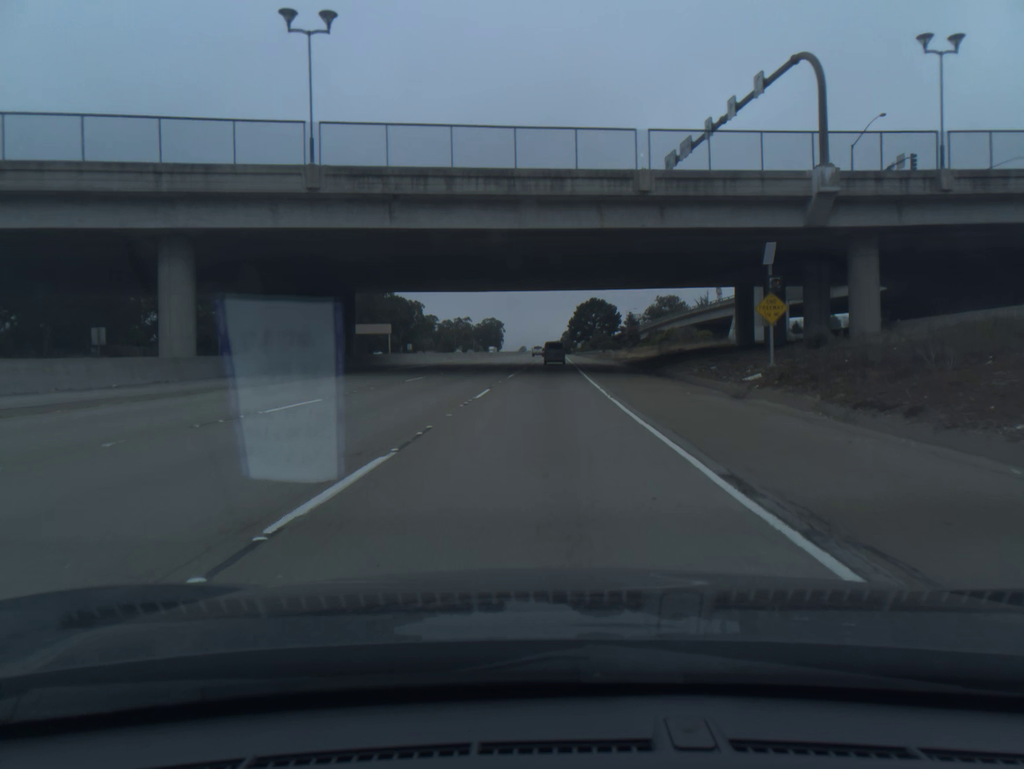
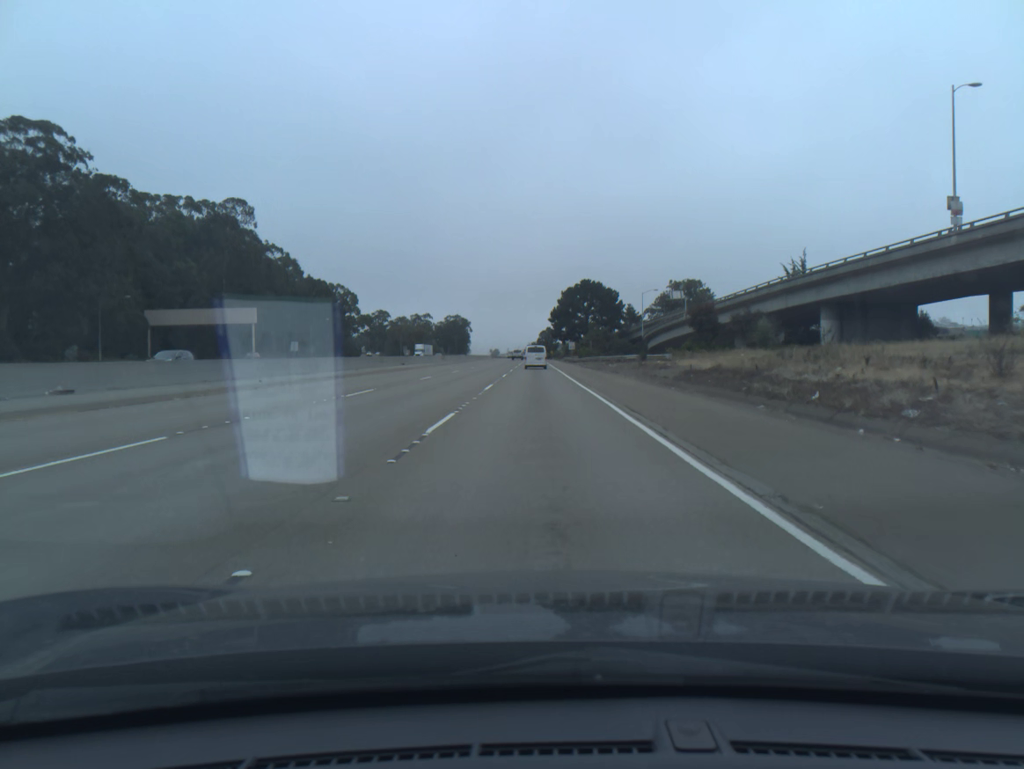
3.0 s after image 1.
(+1.7, +80.6) m; +2°
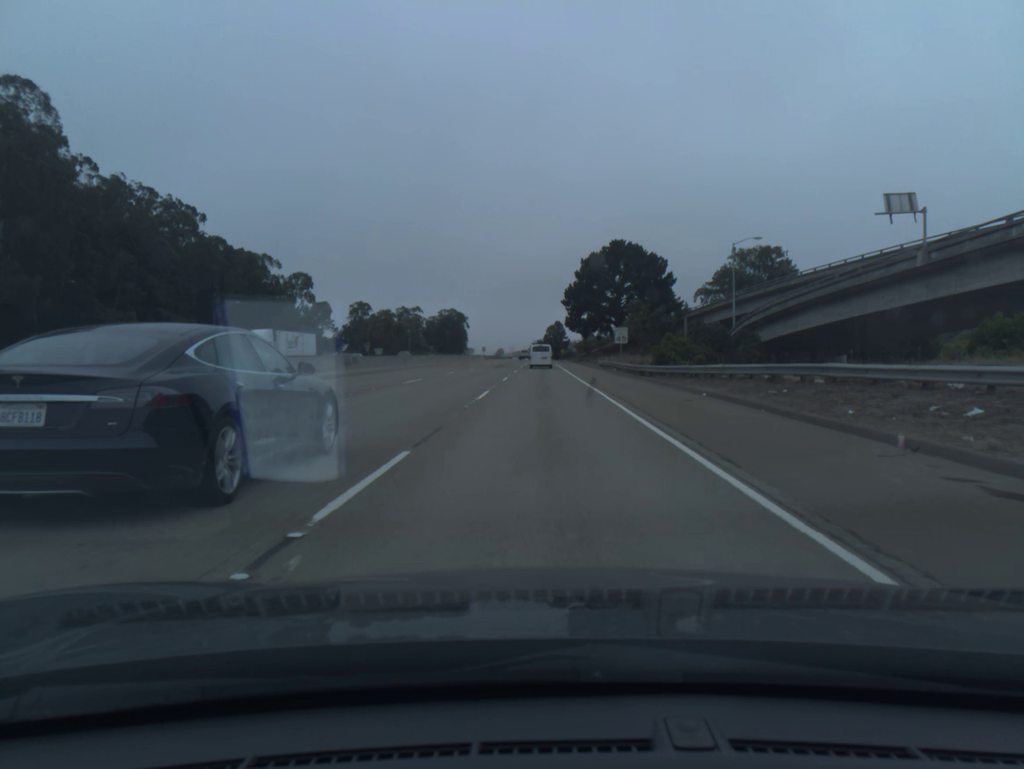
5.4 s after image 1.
(-0.3, +64.6) m; 0°
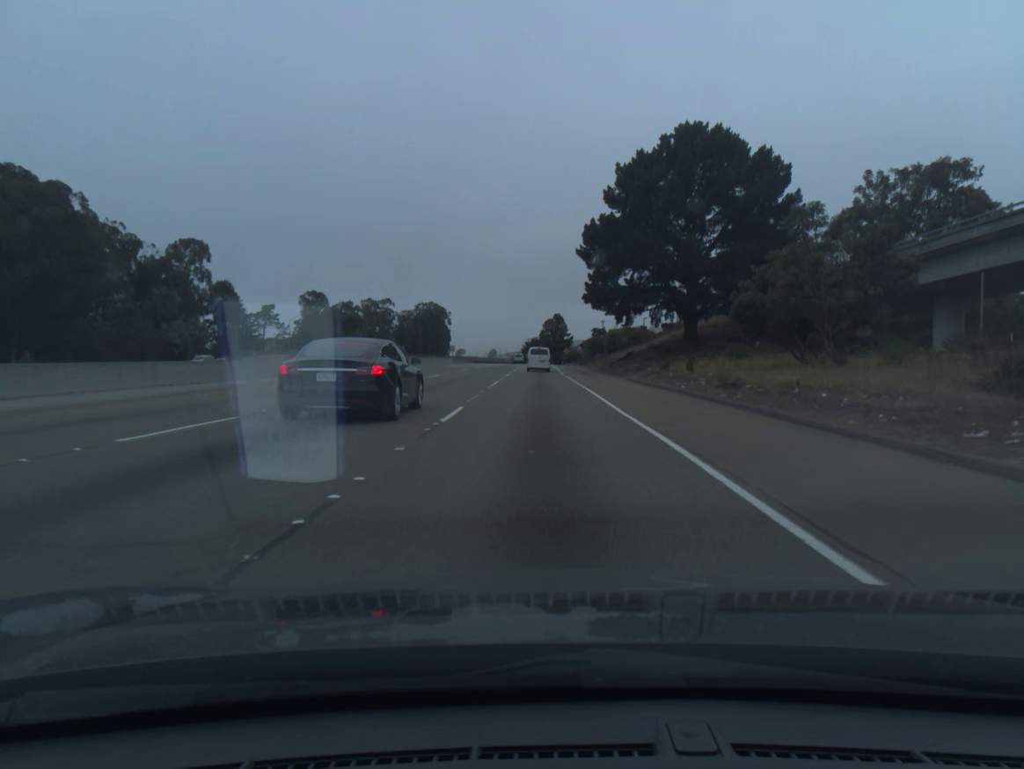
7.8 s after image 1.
(+0.2, +64.1) m; 0°
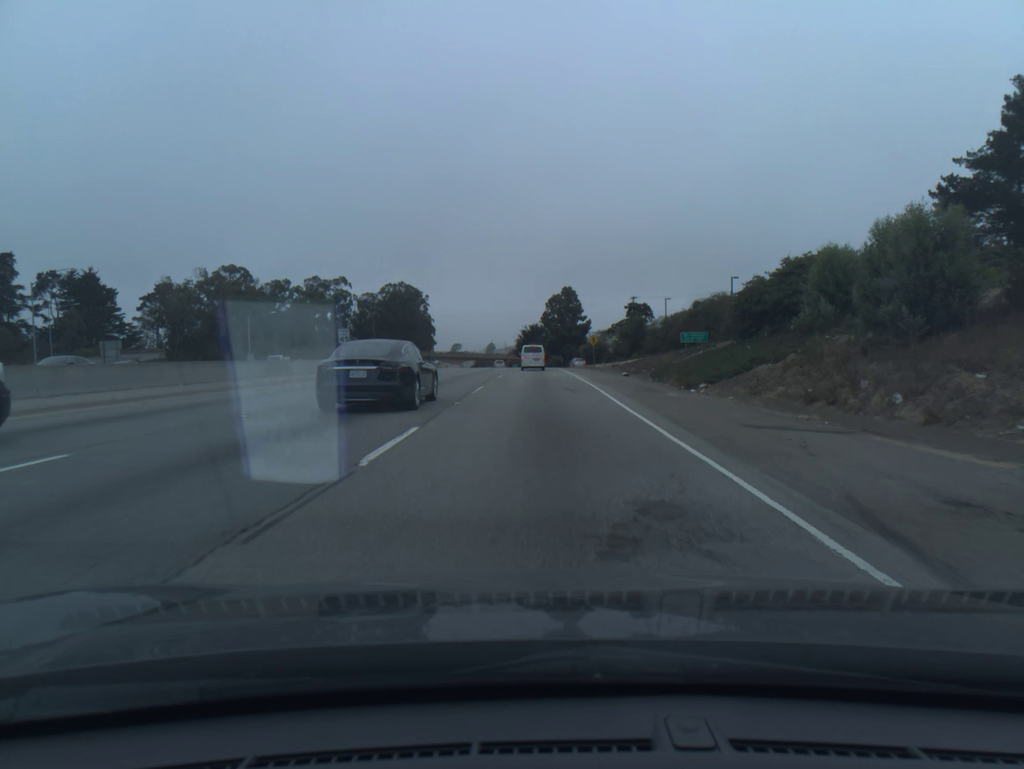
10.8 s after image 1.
(0.0, +79.1) m; 0°
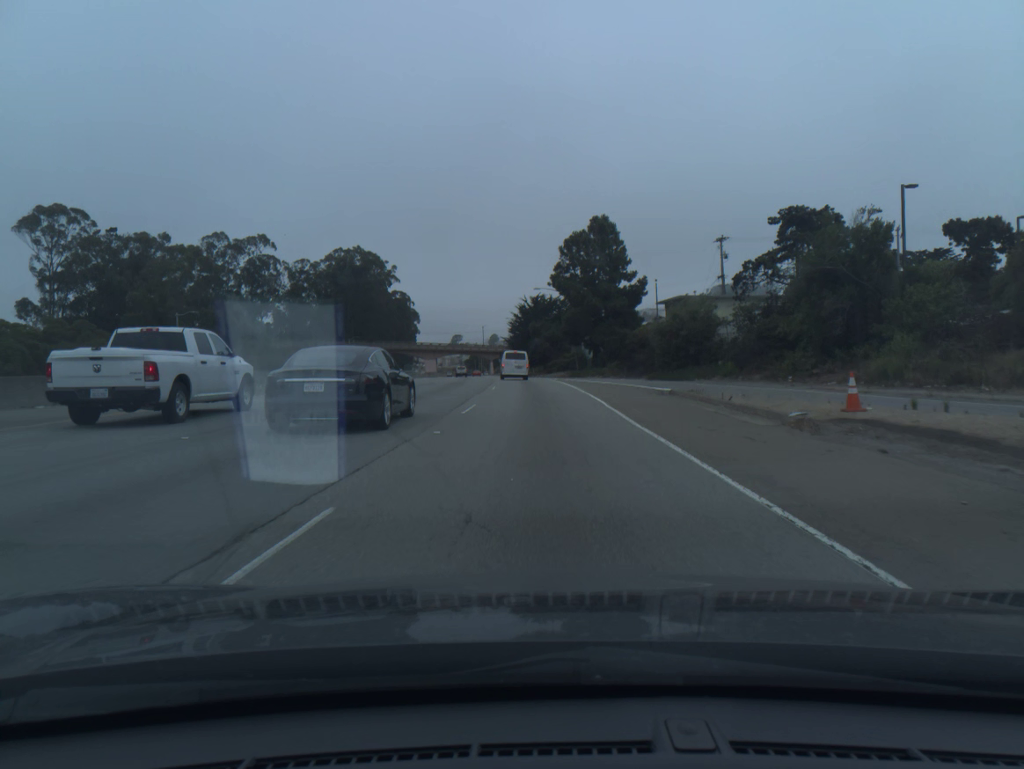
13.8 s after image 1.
(-0.1, +78.0) m; 0°
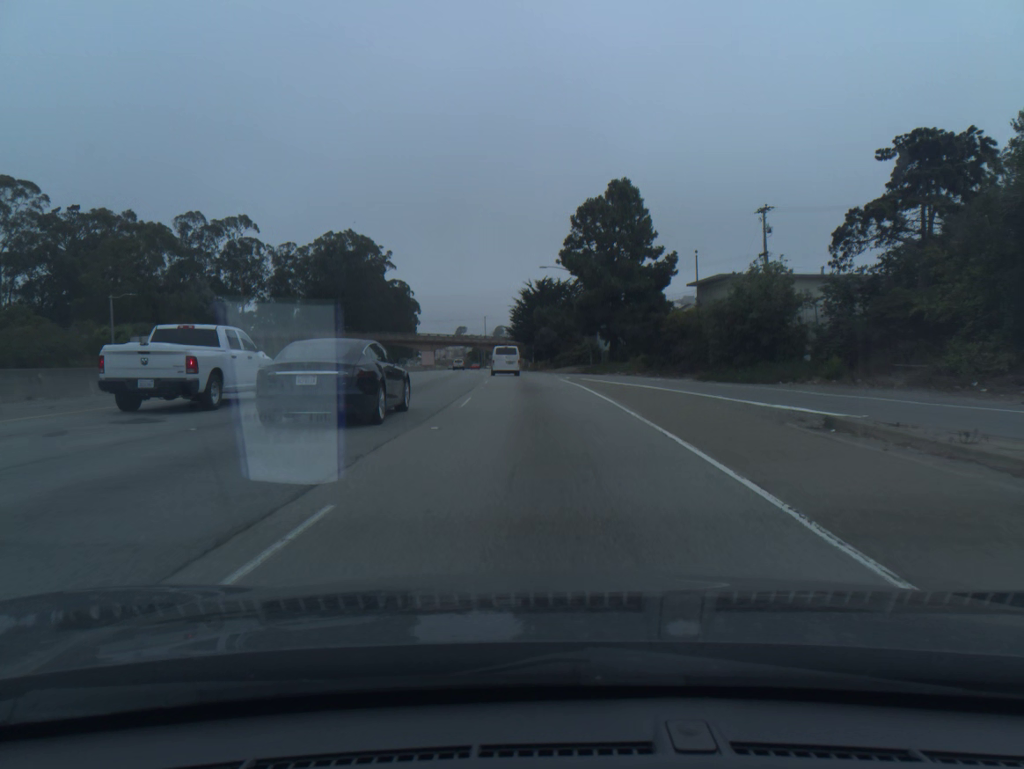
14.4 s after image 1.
(0.0, +15.0) m; 0°
